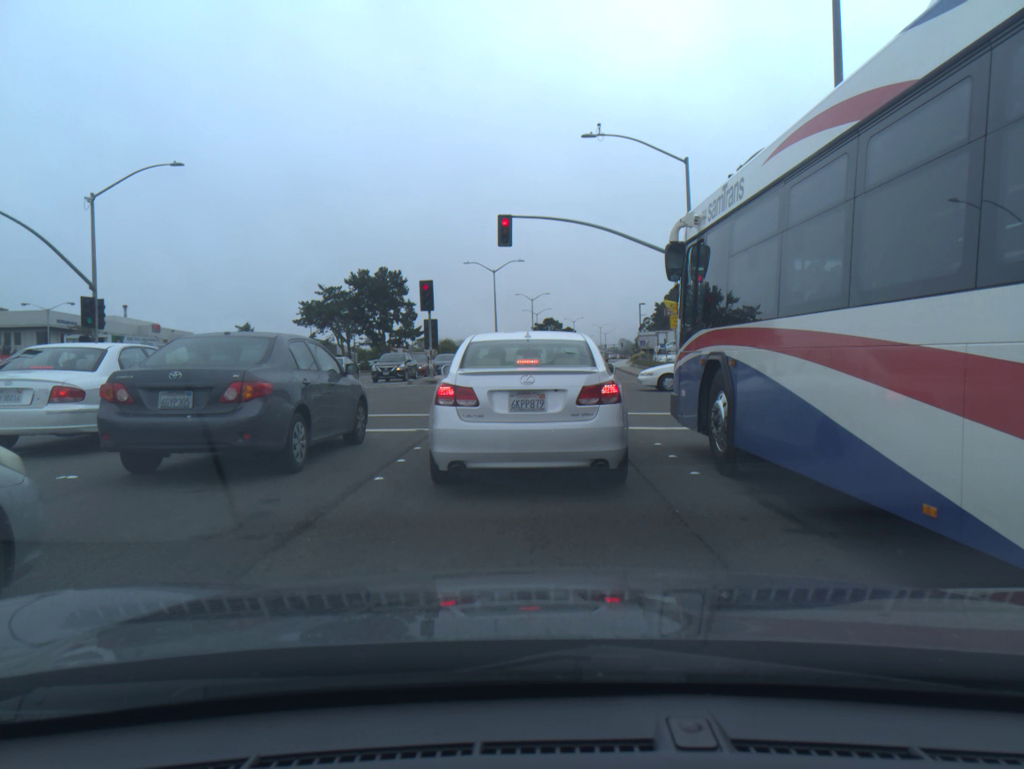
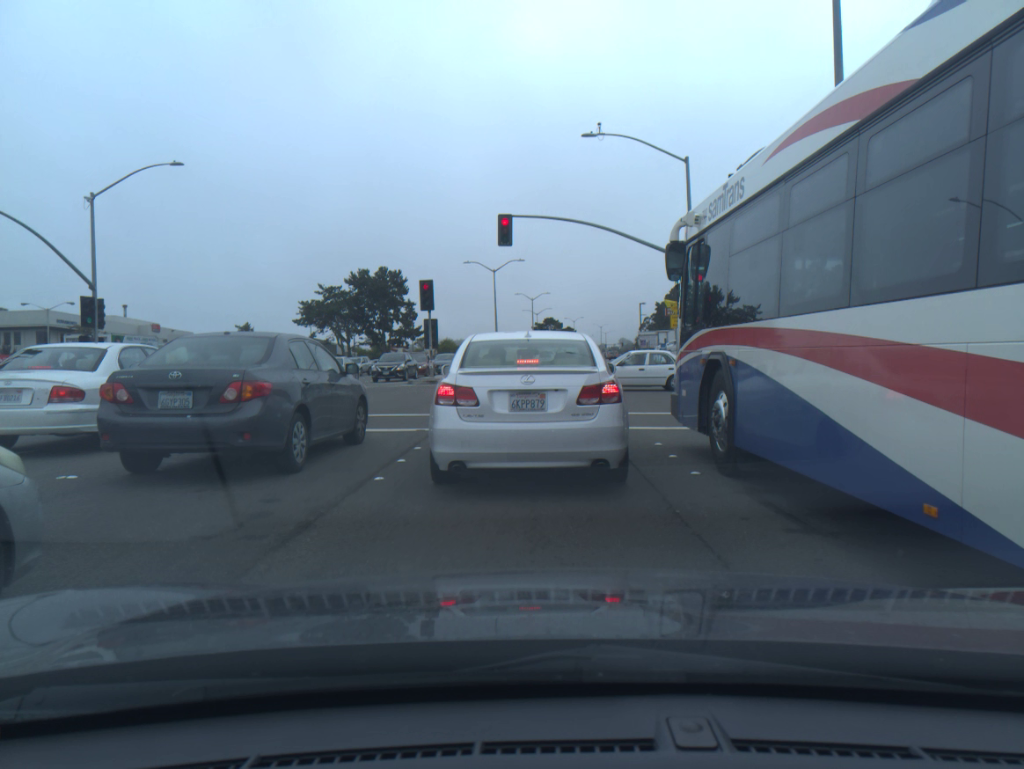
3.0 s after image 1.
(0.0, 0.0) m; 0°
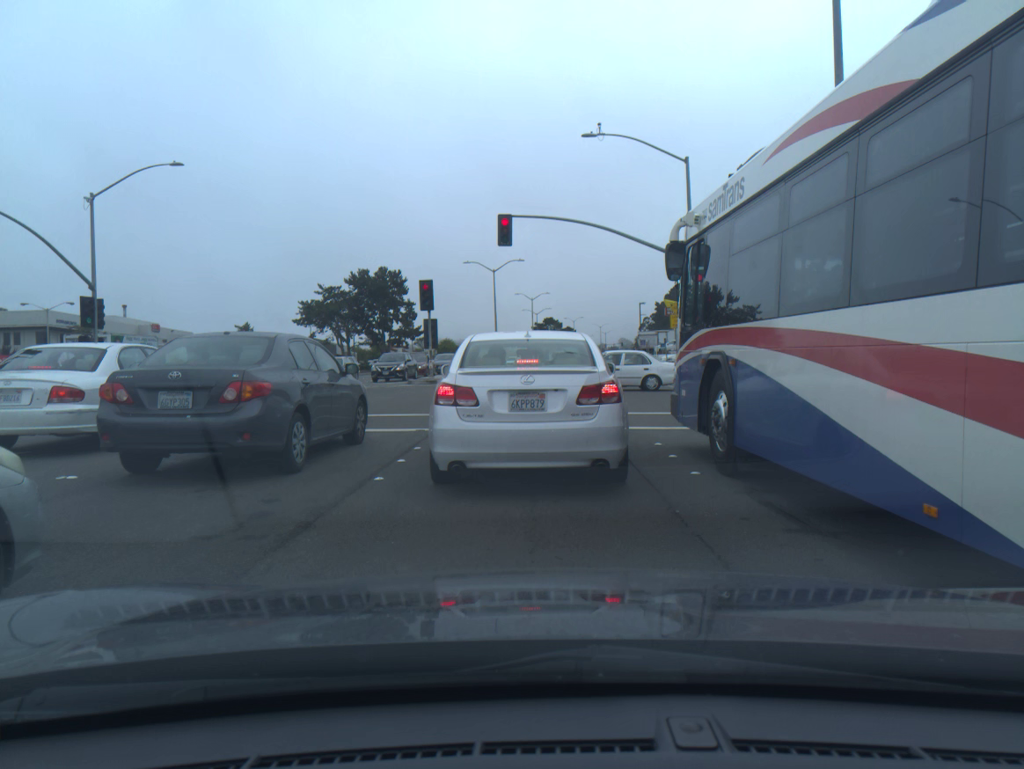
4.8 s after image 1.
(0.0, 0.0) m; 0°
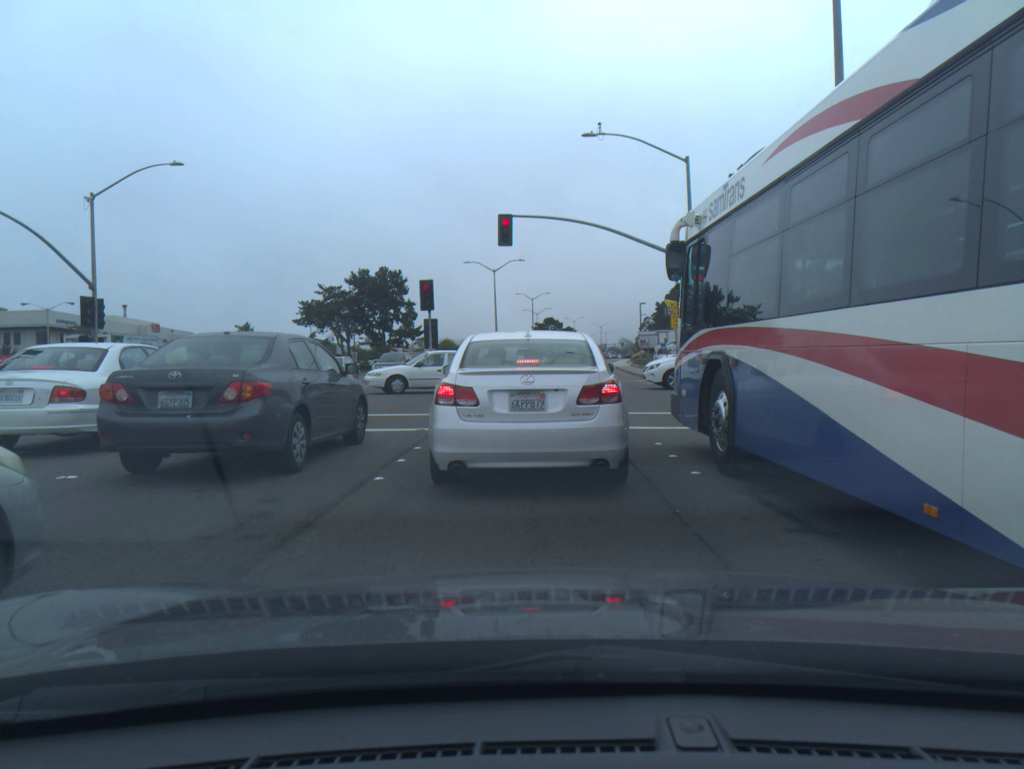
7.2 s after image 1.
(0.0, 0.0) m; 0°
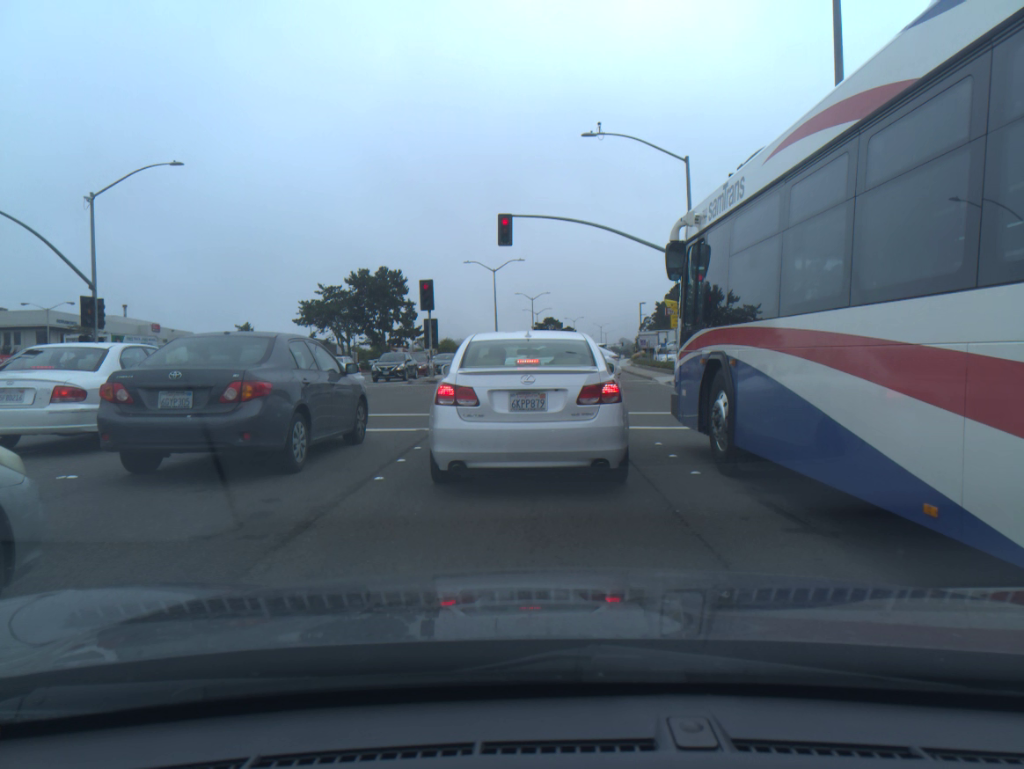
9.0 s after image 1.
(0.0, 0.0) m; 0°
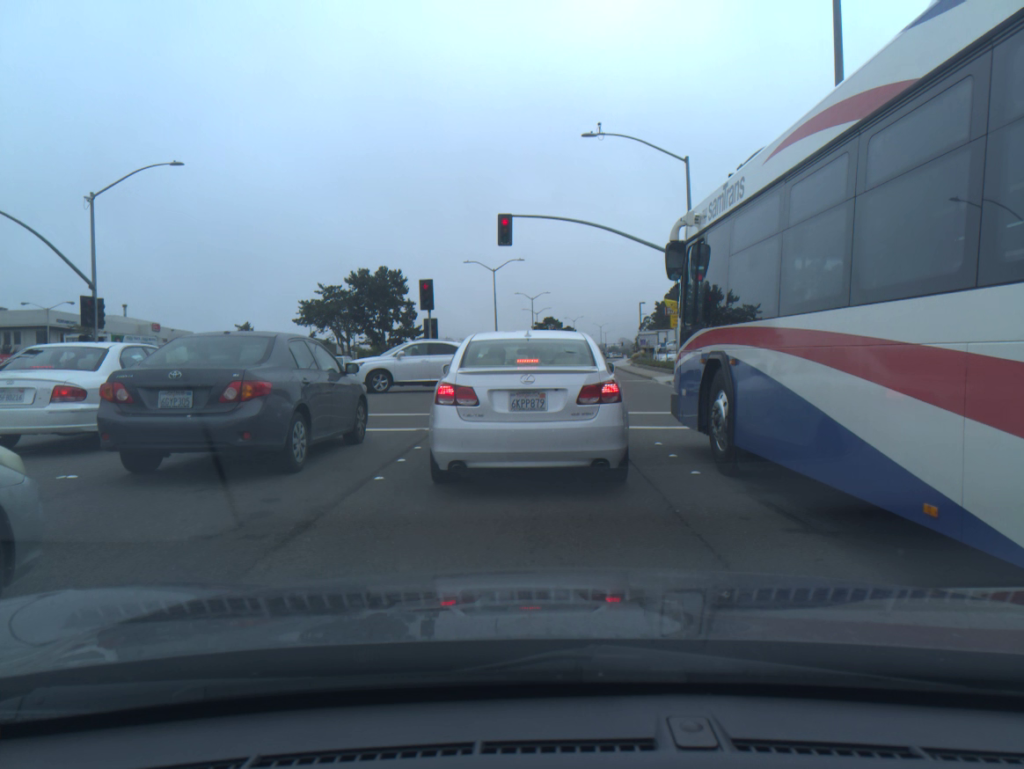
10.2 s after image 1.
(0.0, 0.0) m; 0°
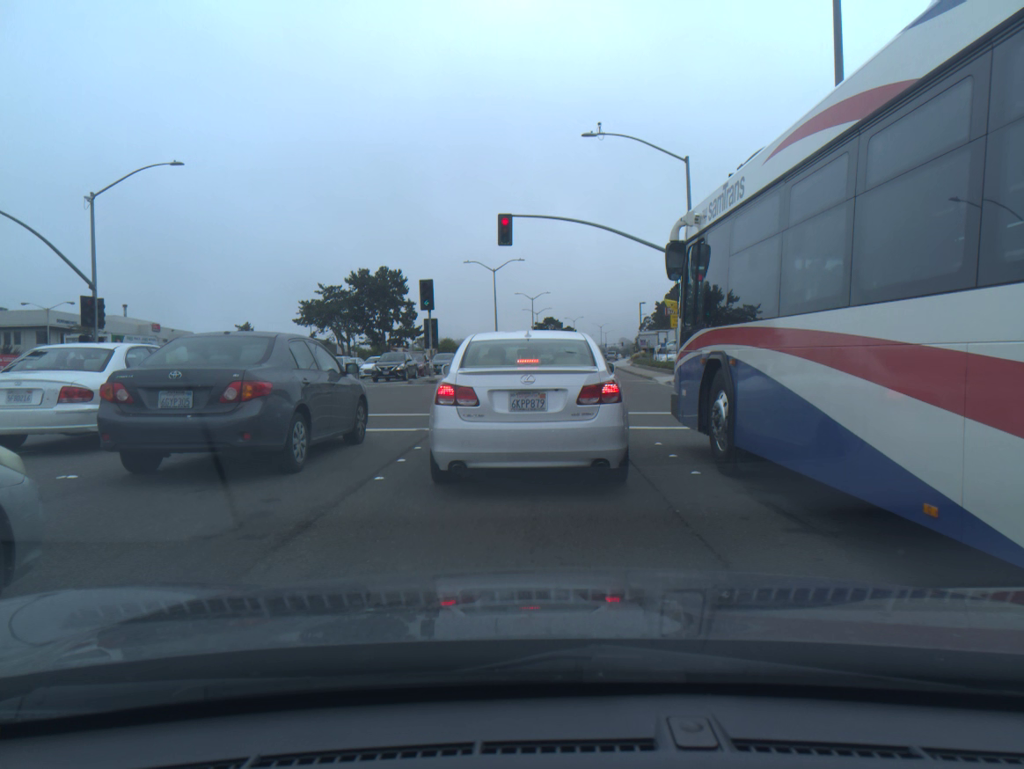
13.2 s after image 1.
(0.0, 0.0) m; 0°
